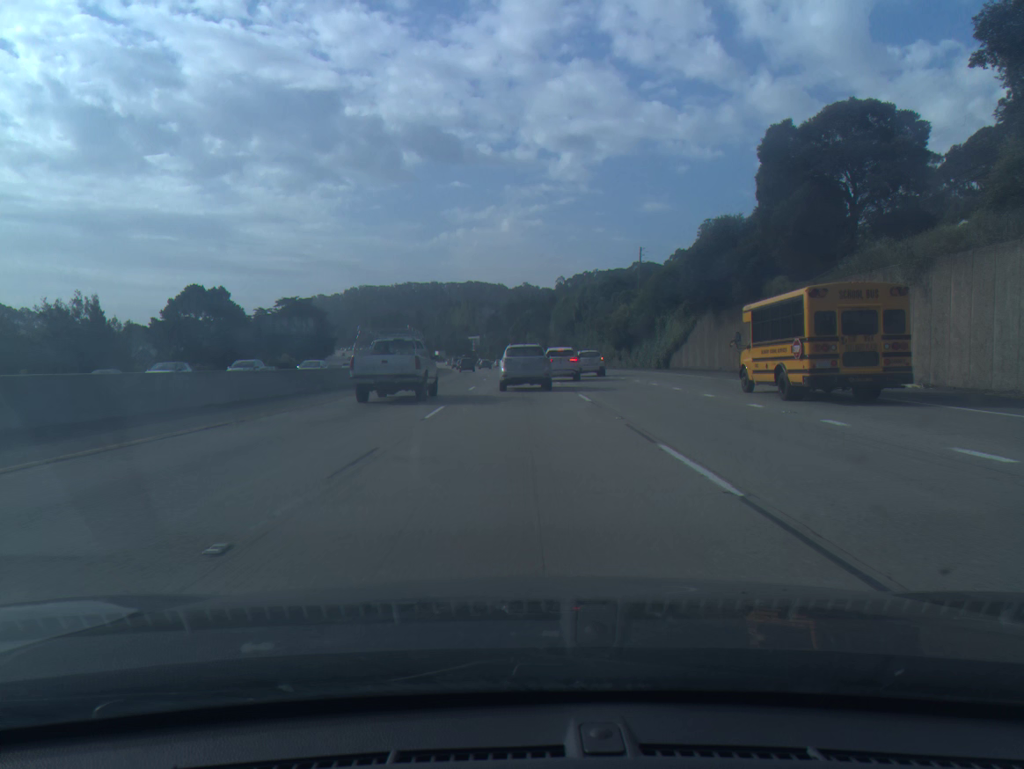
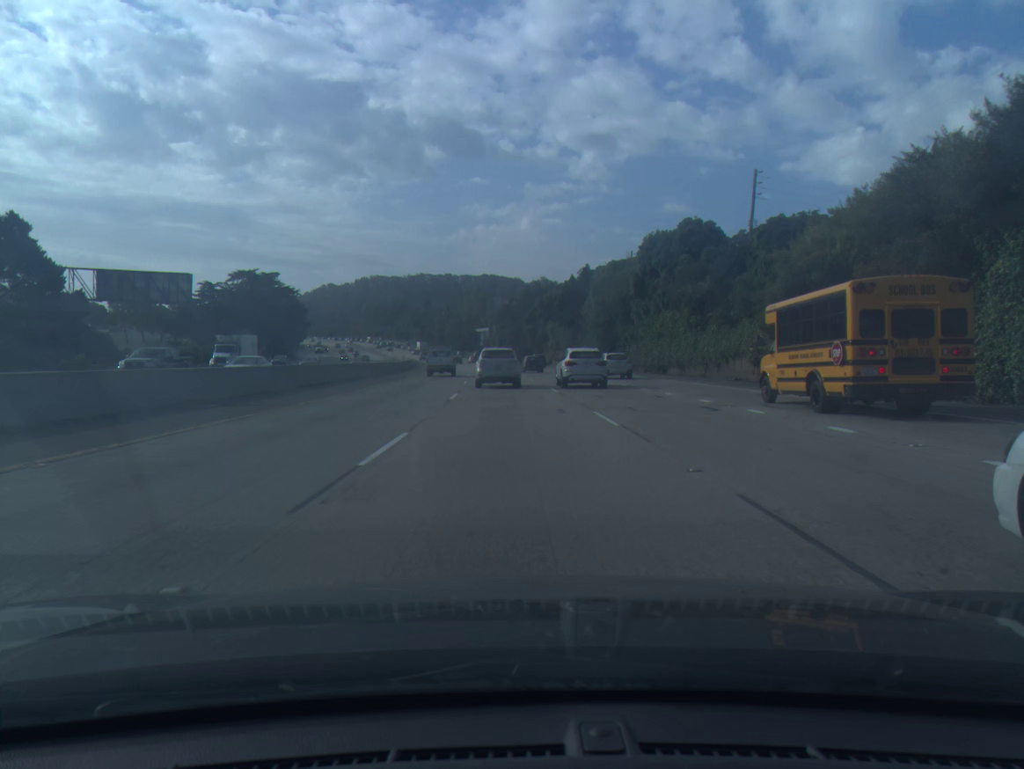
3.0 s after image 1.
(-0.3, +50.0) m; -1°
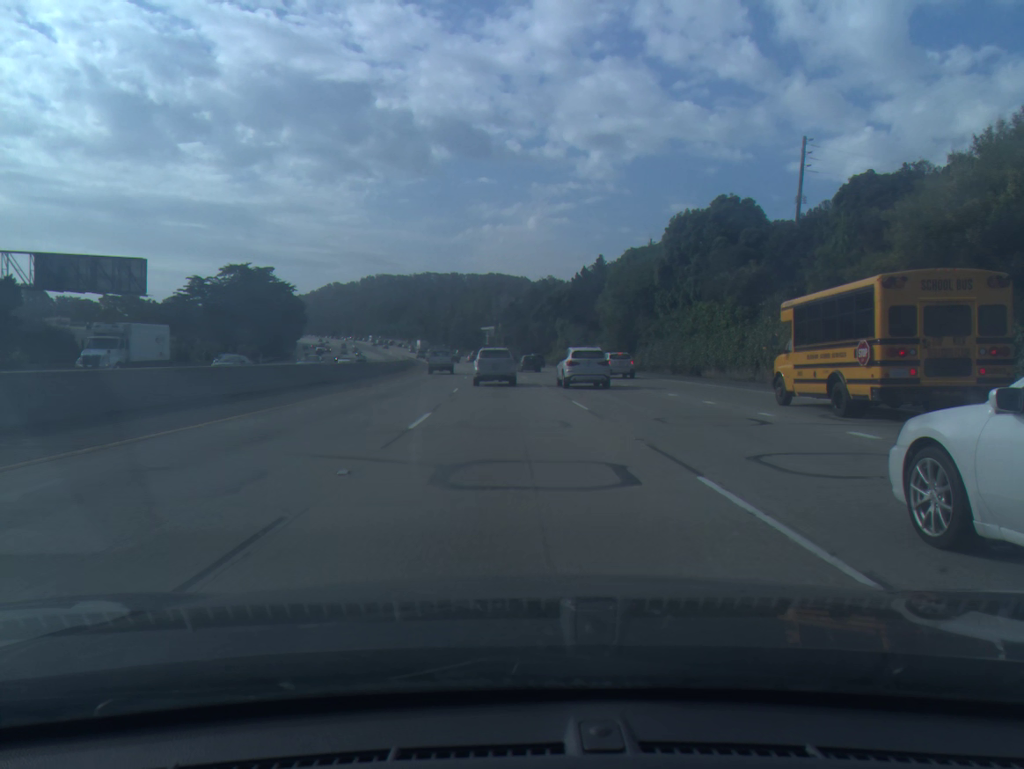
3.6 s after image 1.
(0.0, +9.9) m; 0°
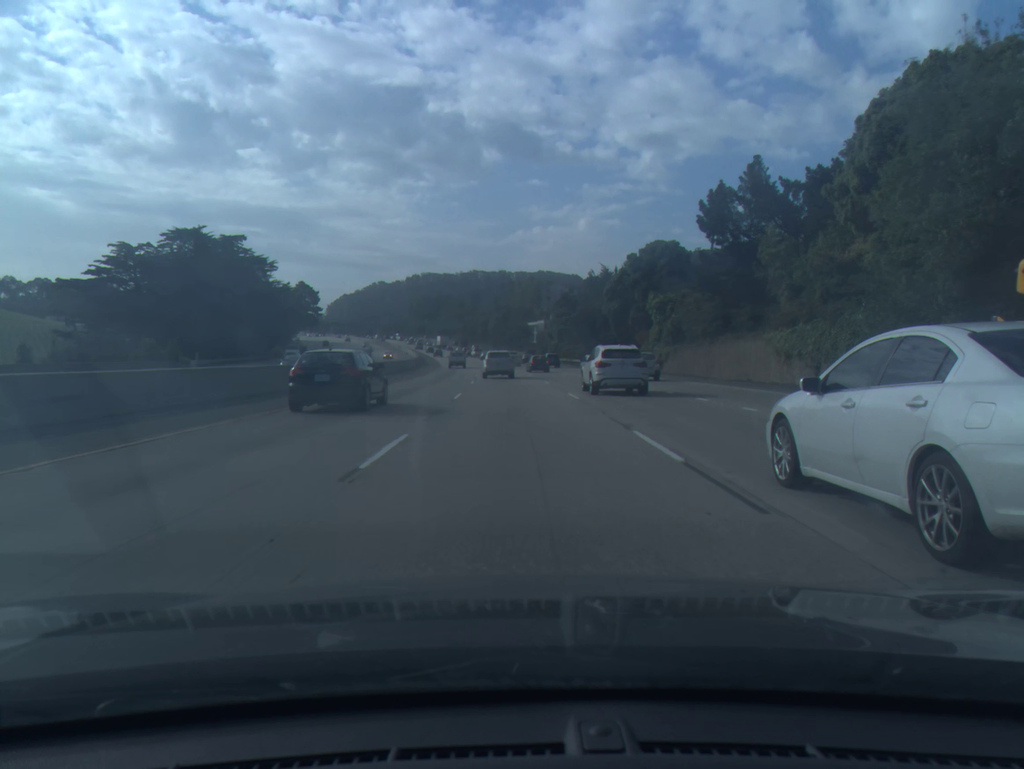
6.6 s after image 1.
(-1.7, +51.4) m; -4°
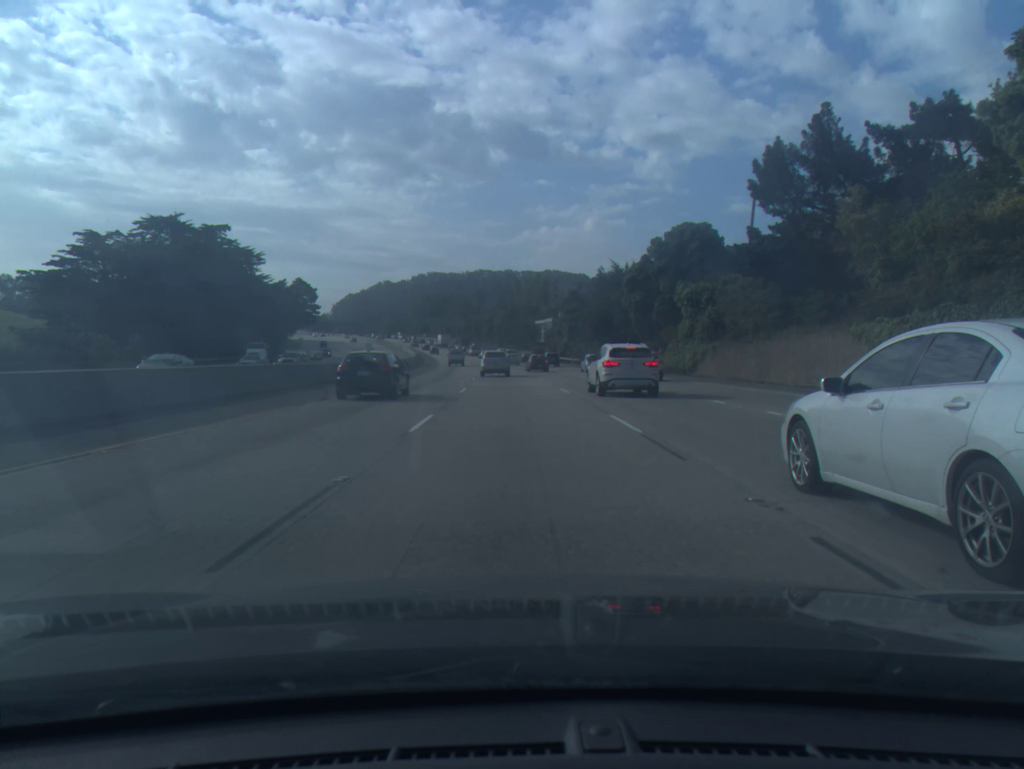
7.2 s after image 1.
(0.0, +10.8) m; 0°
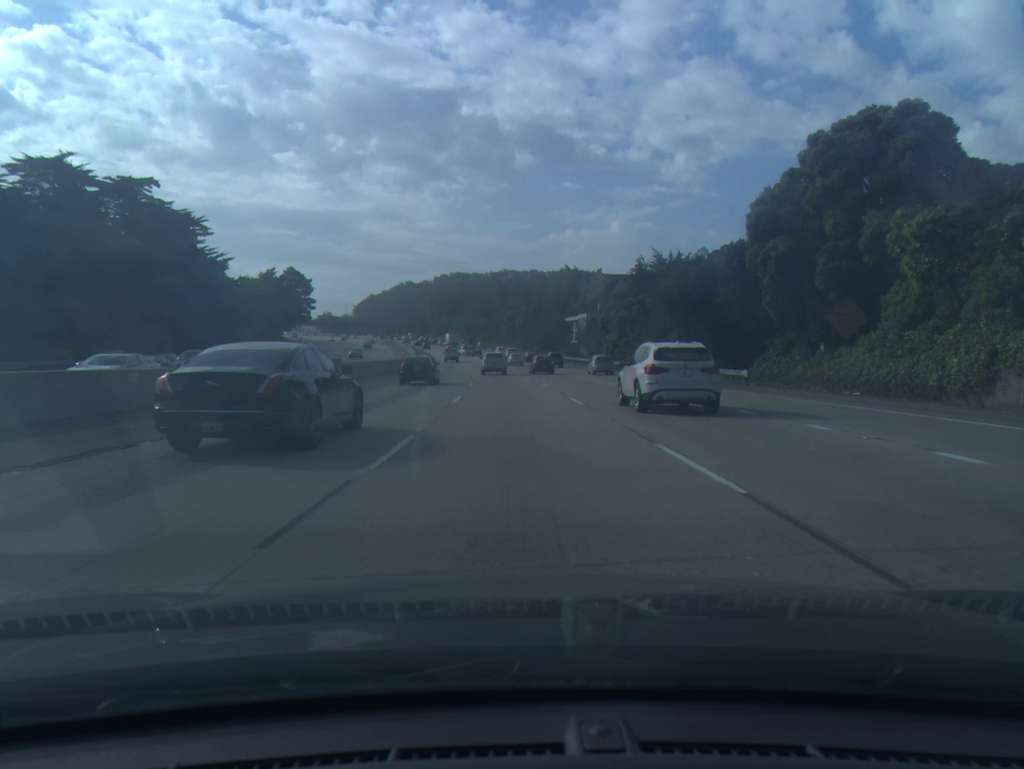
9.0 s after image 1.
(-0.5, +33.7) m; -2°
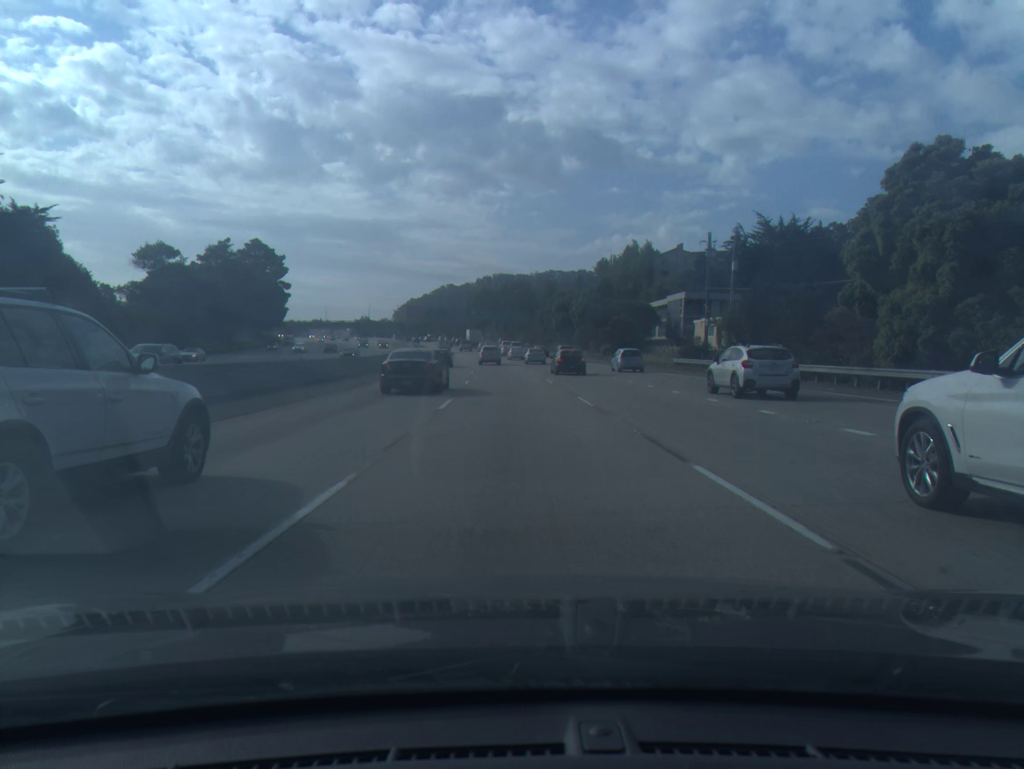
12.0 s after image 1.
(-1.6, +59.6) m; -3°
